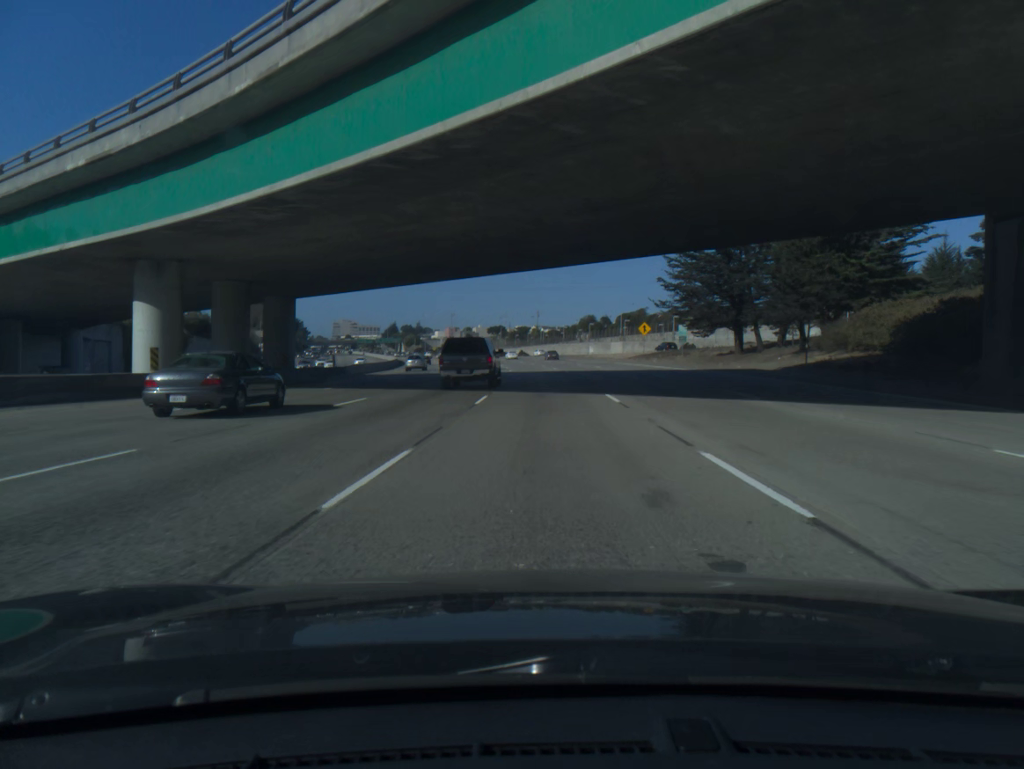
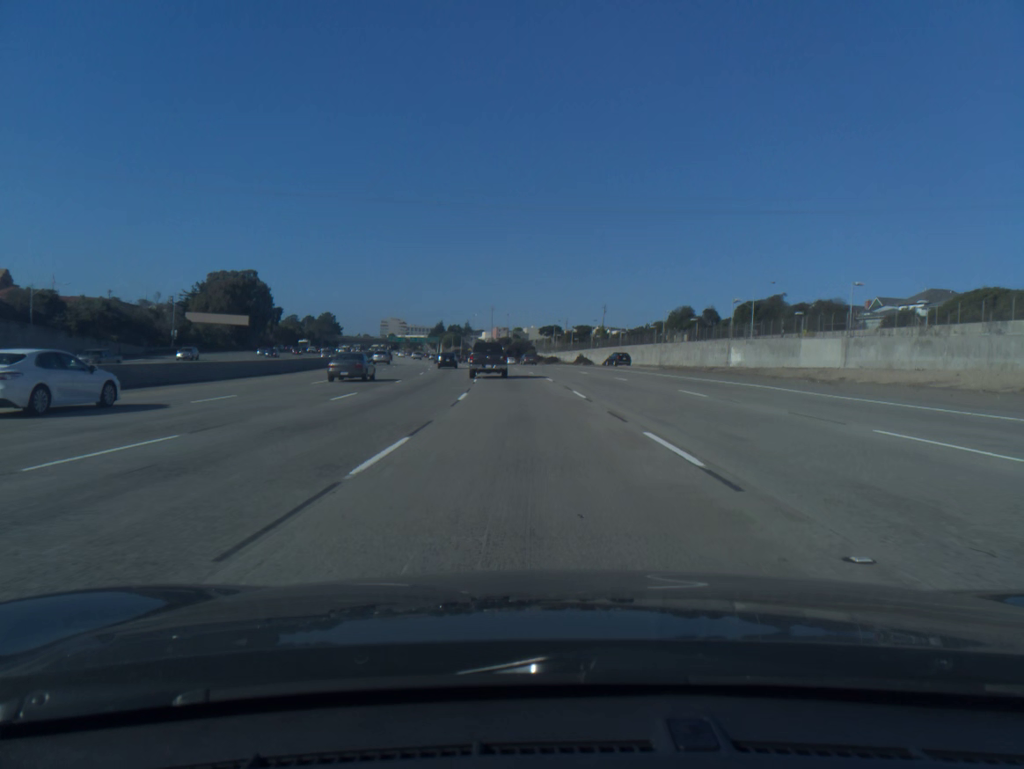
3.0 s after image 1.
(-1.6, +82.8) m; -4°
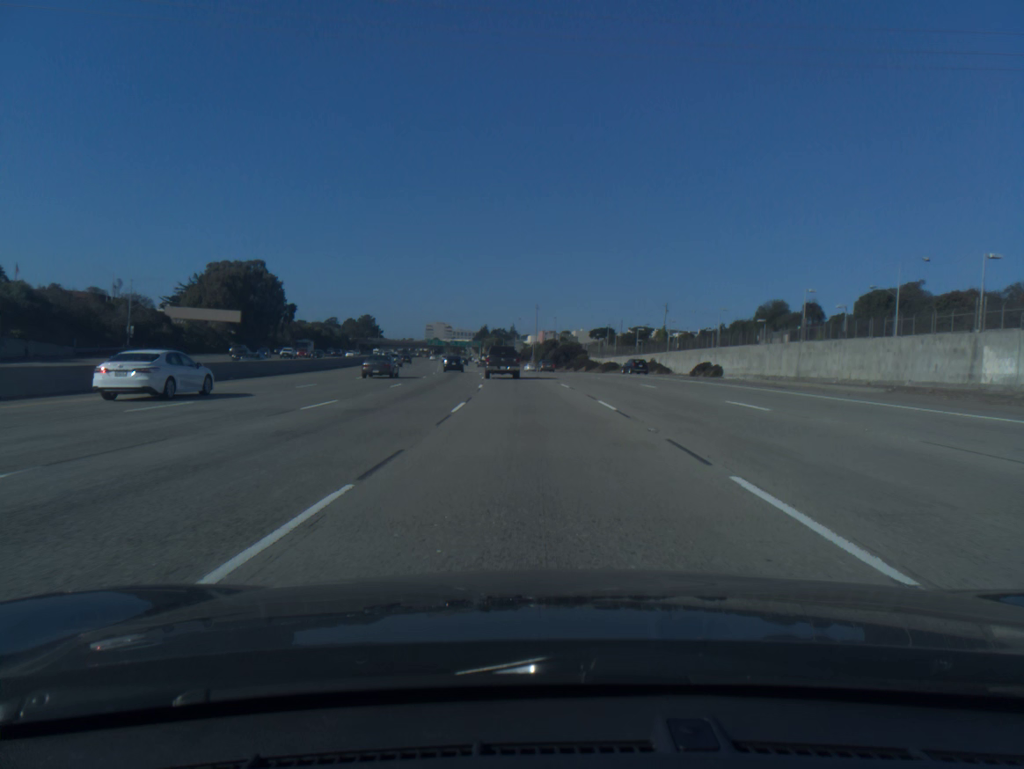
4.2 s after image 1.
(-1.0, +33.2) m; -3°
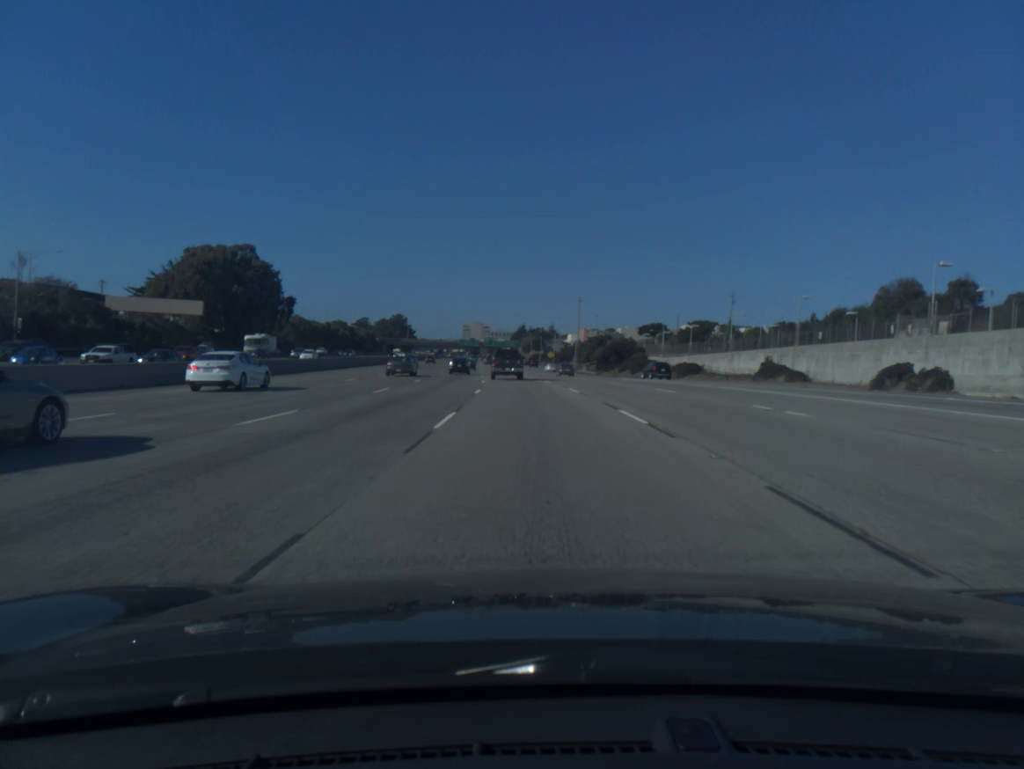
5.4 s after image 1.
(-0.9, +33.3) m; -3°
